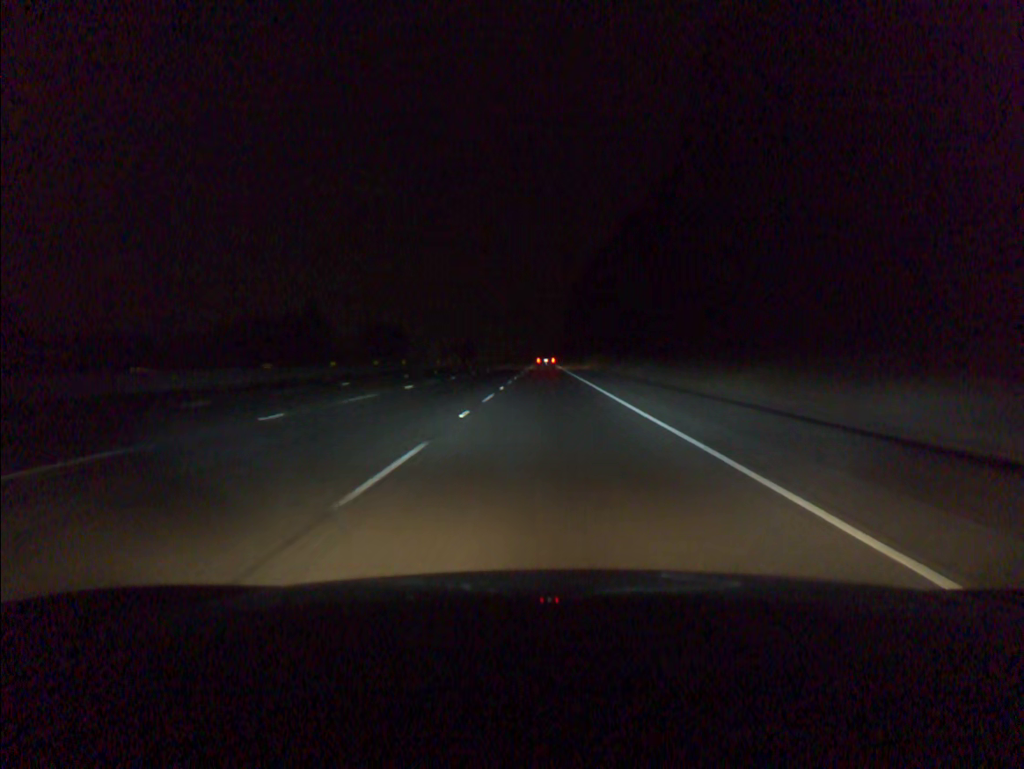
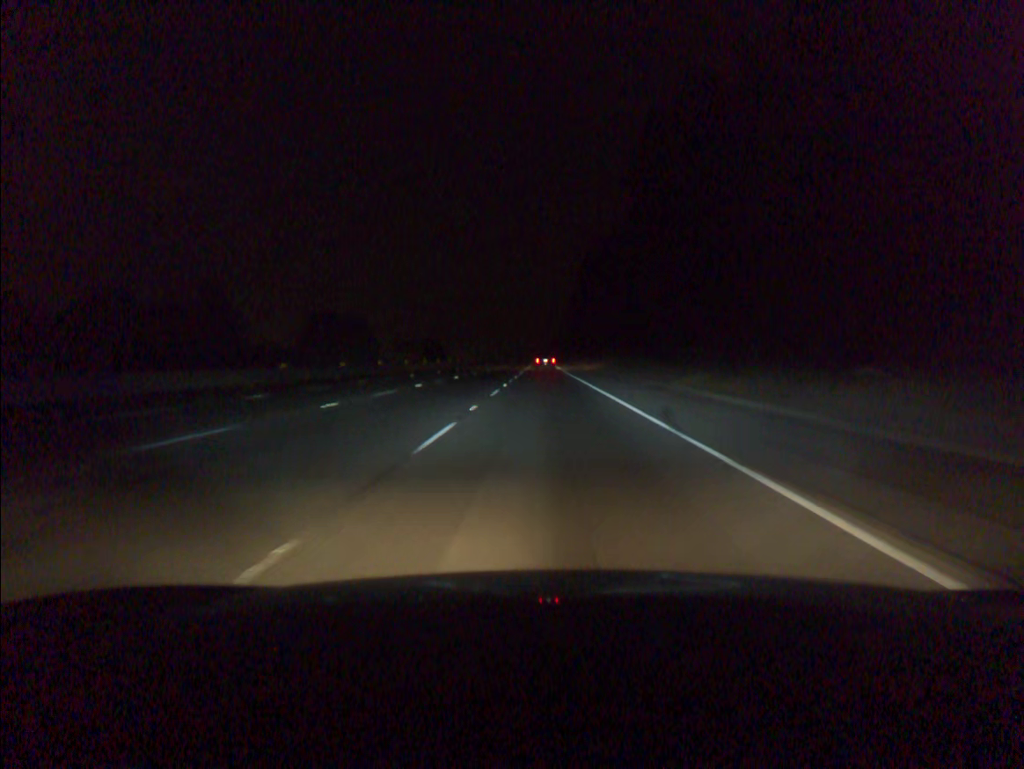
(+0.2, +69.7) m; 0°
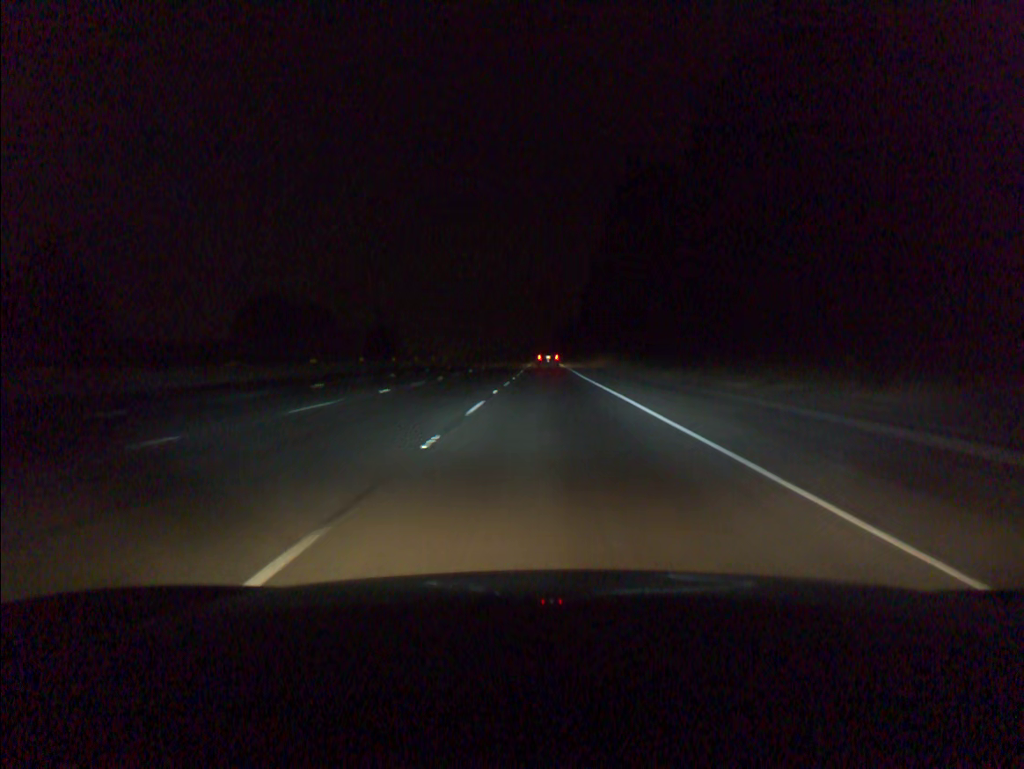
(-0.1, +52.5) m; 0°
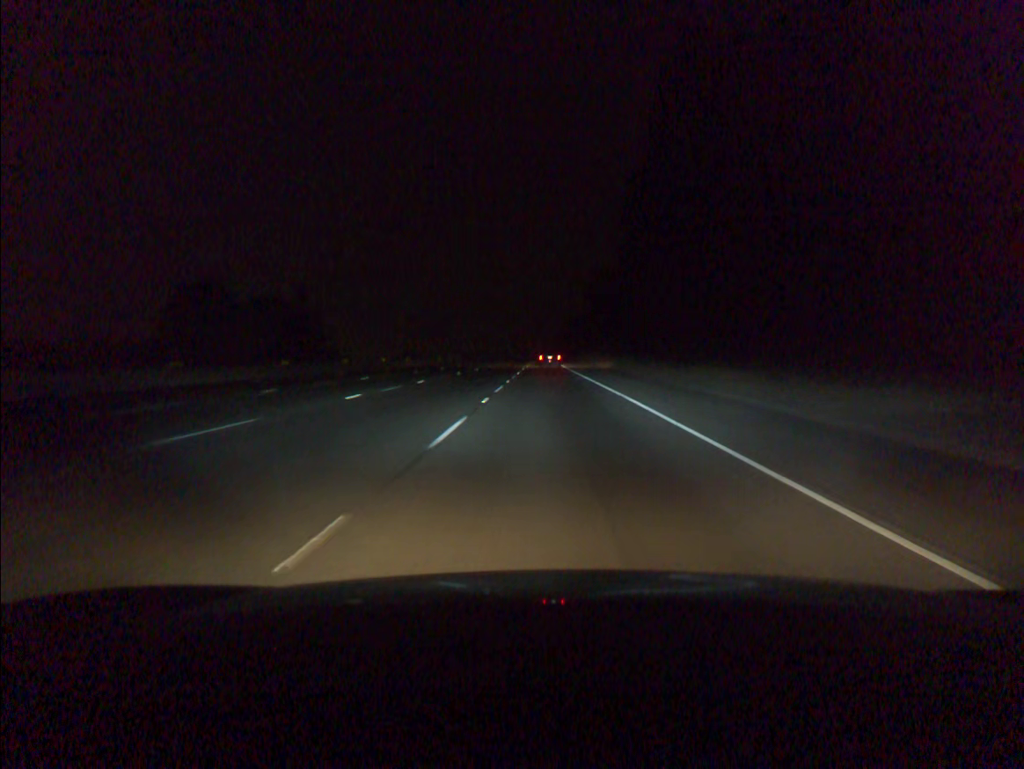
(0.0, +35.0) m; 0°
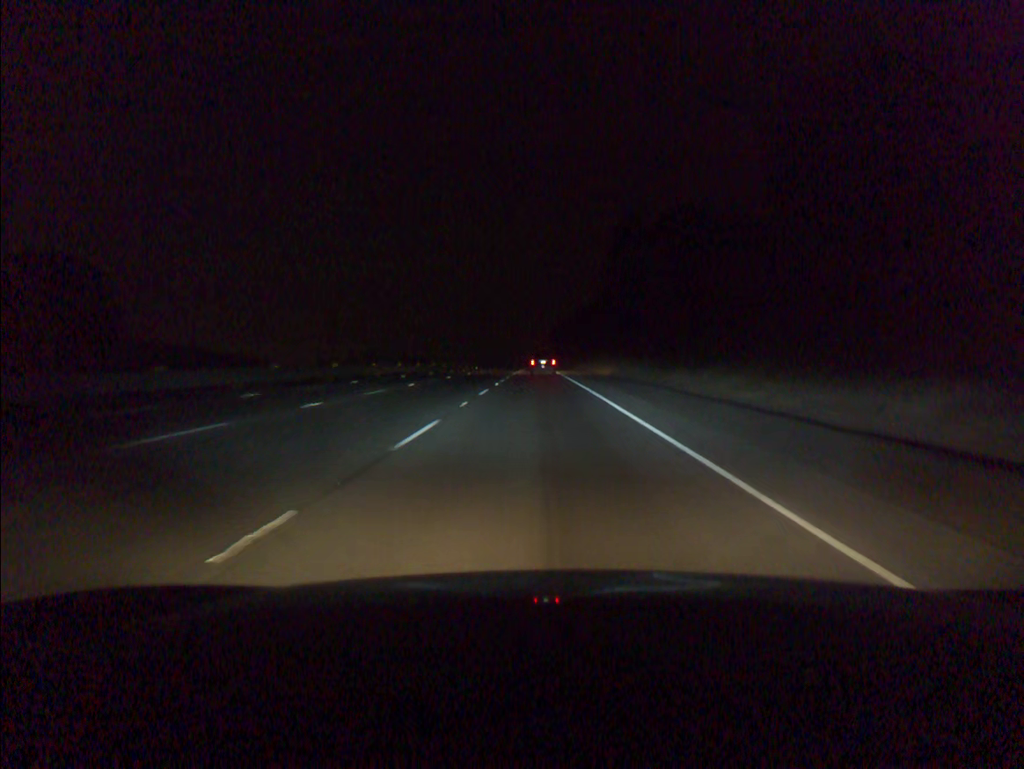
(+0.4, +87.5) m; 0°
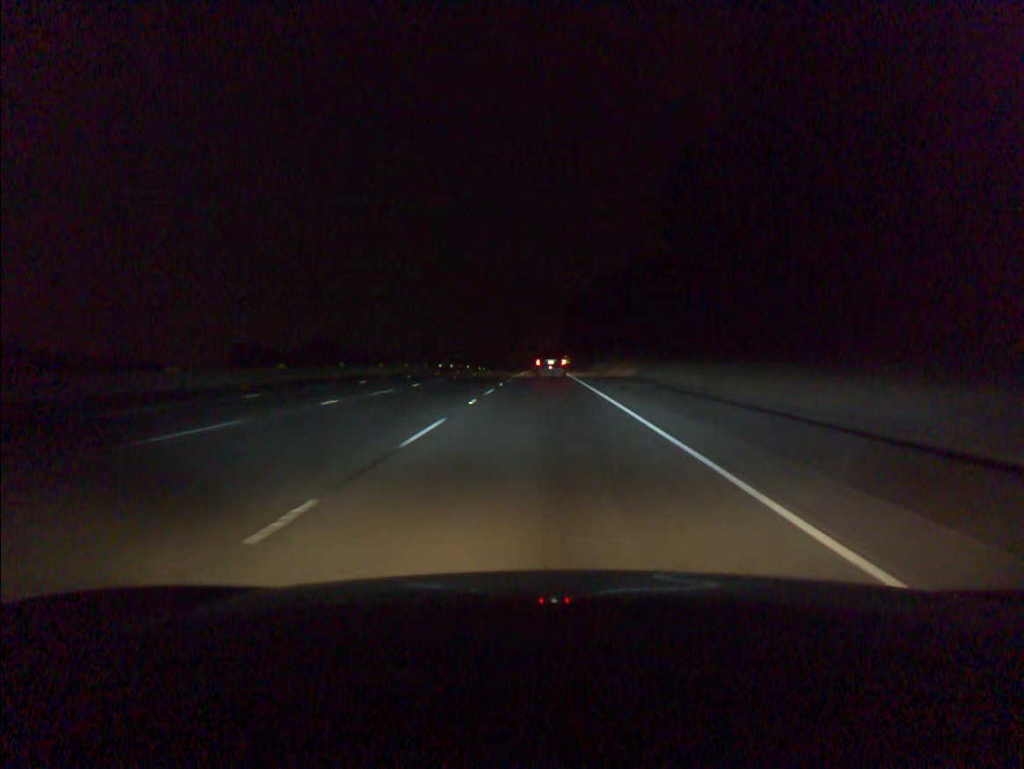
(-0.4, +87.4) m; -1°
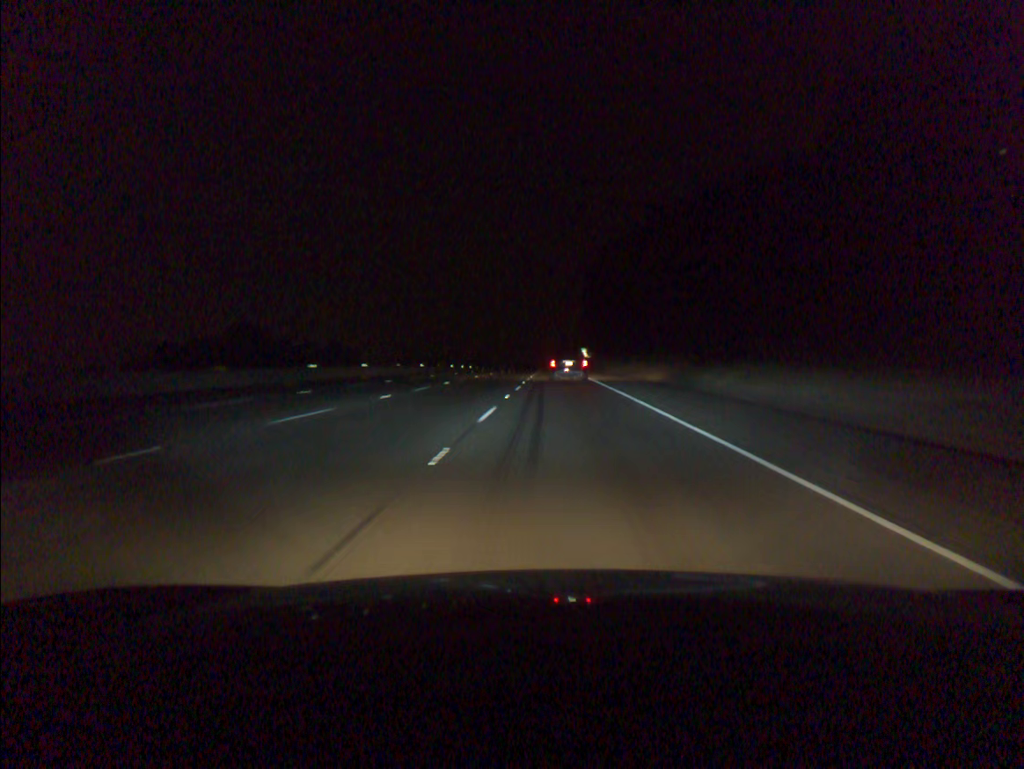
(-0.3, +69.7) m; 0°
